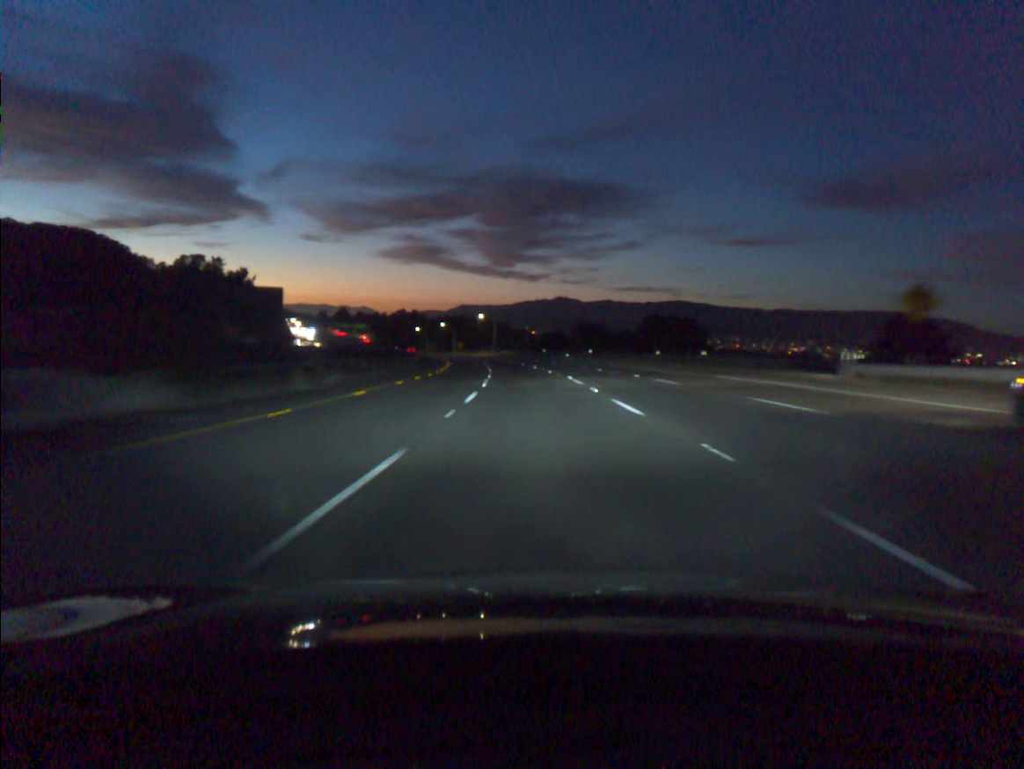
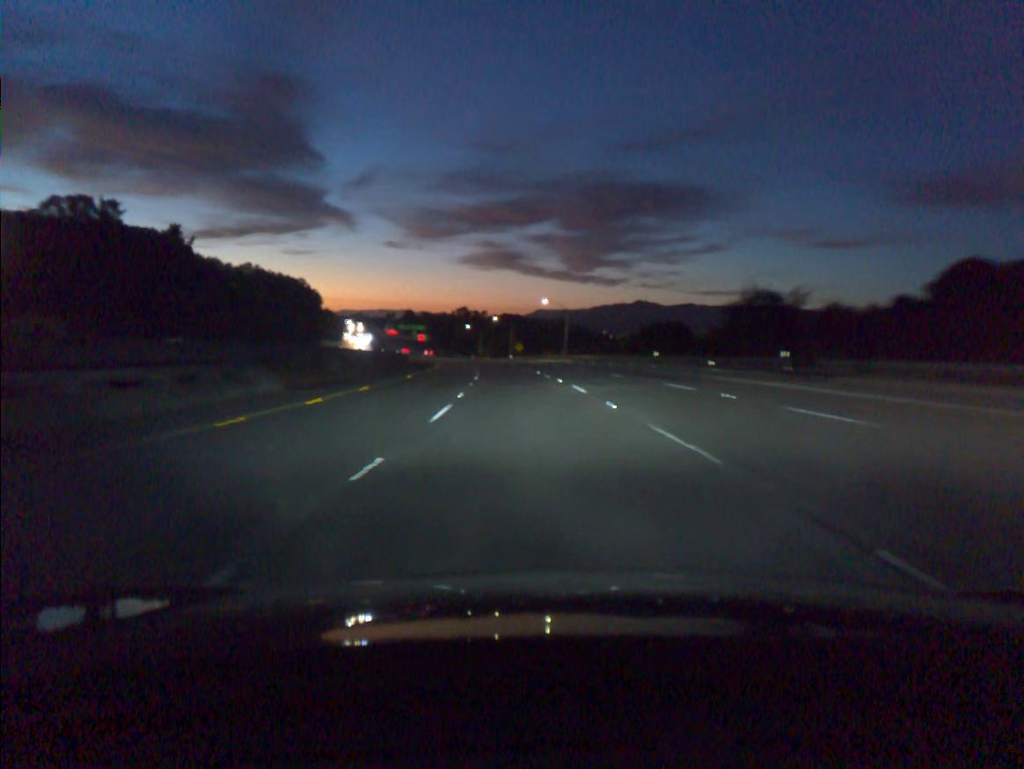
(-3.4, +73.2) m; -6°
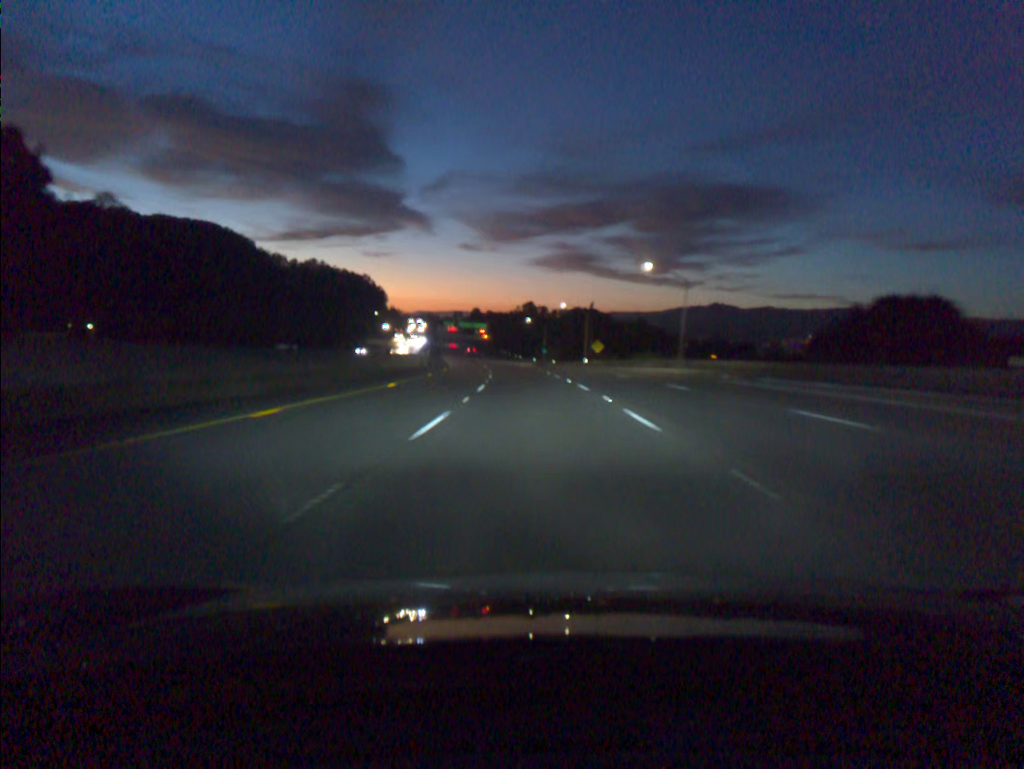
(-2.6, +54.9) m; -5°
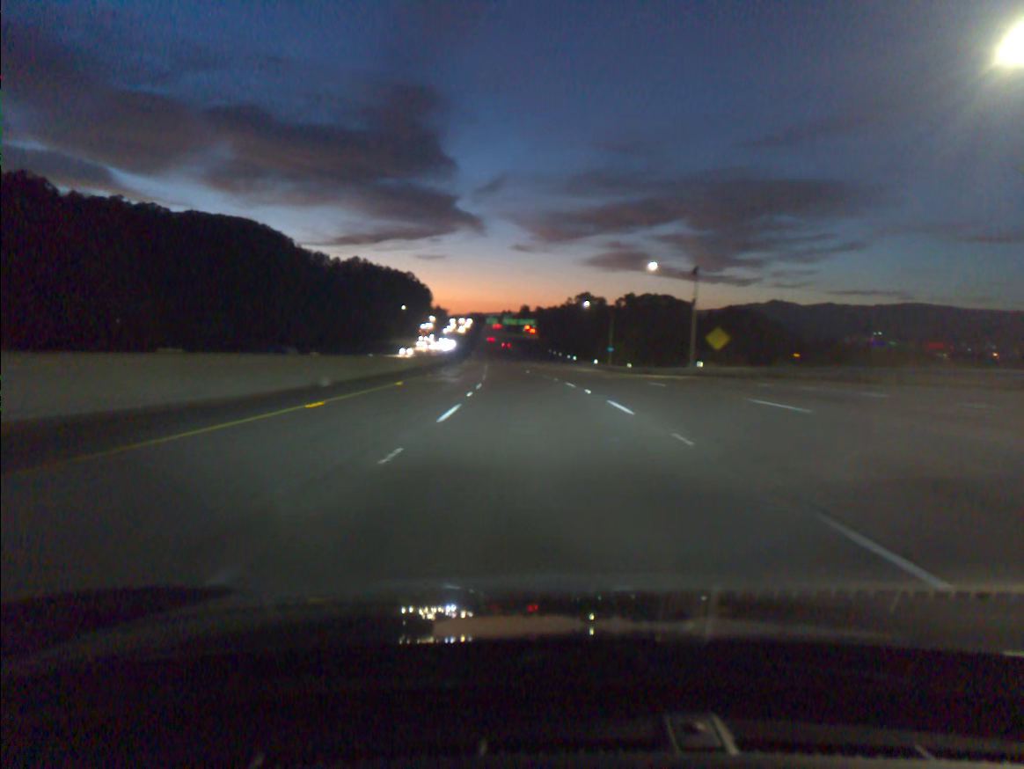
(-1.7, +55.0) m; -4°
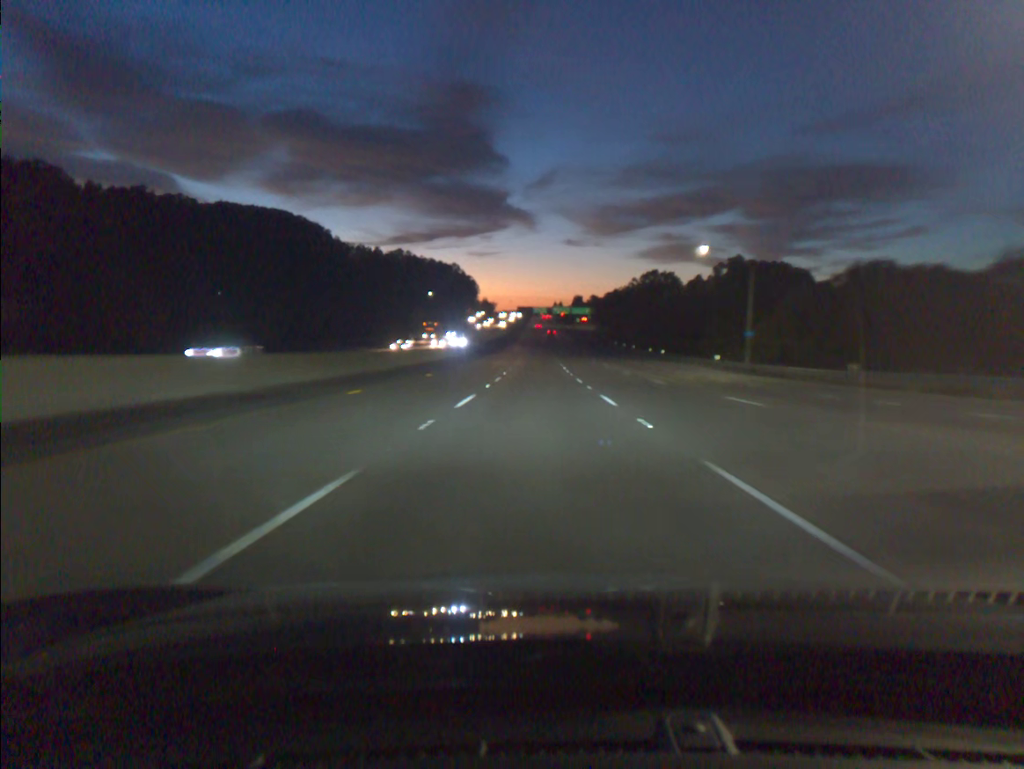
(-2.0, +55.1) m; -4°
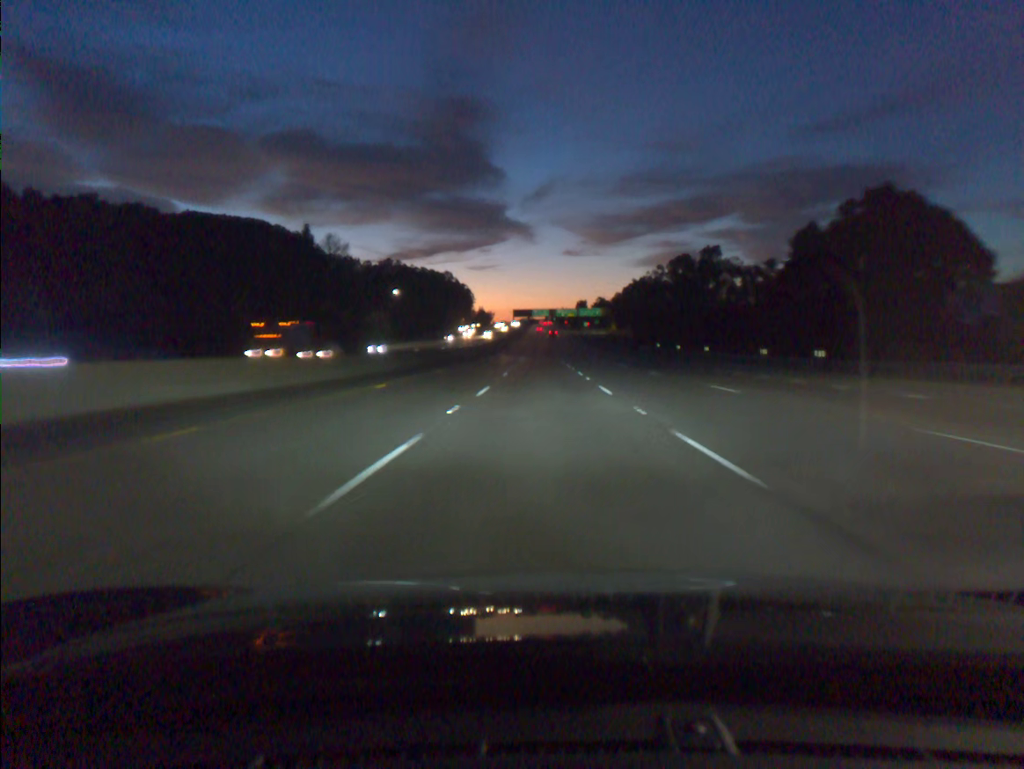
(-0.3, +55.3) m; 0°
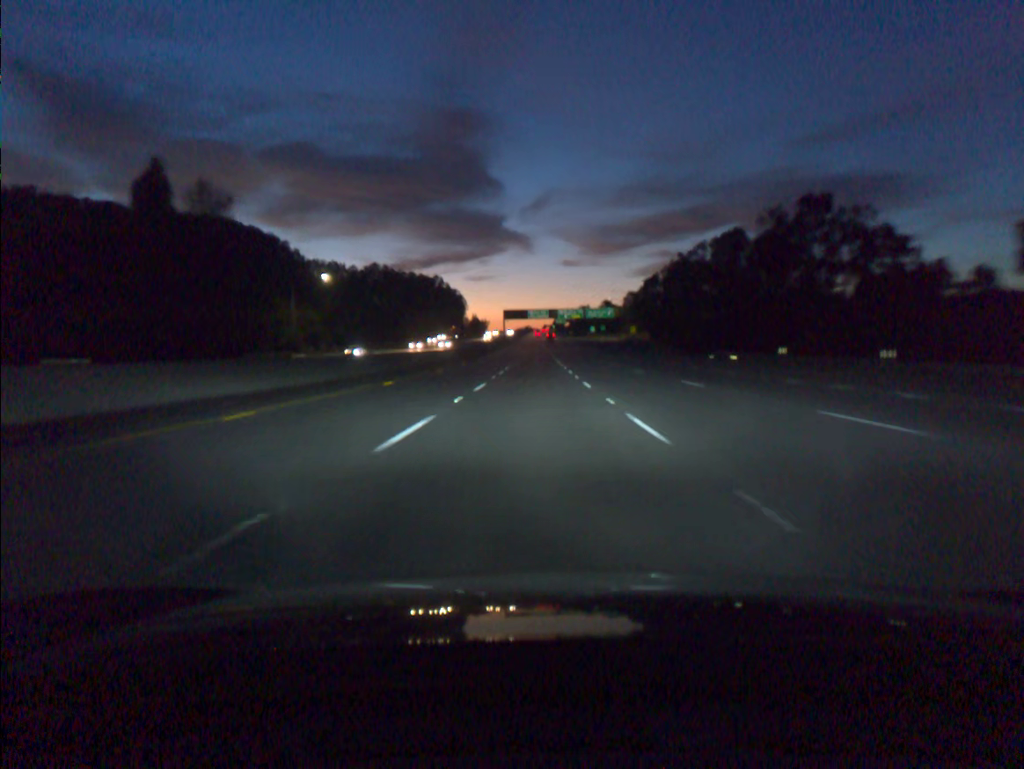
(+0.1, +55.1) m; 0°
